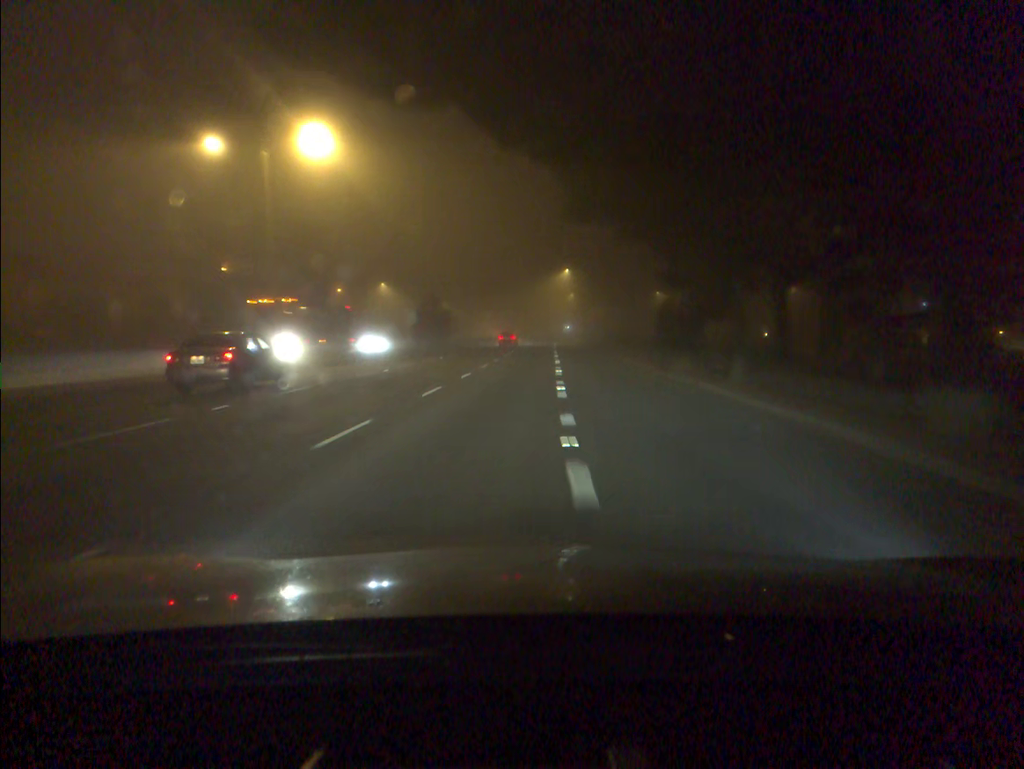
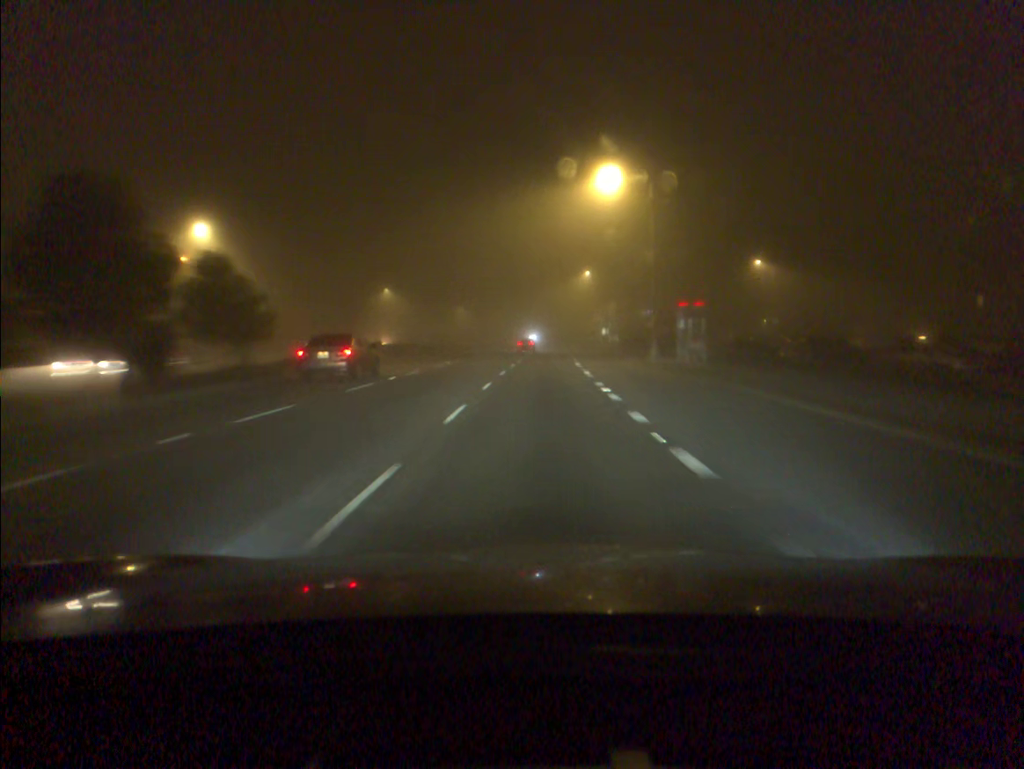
(+0.4, +63.7) m; +1°
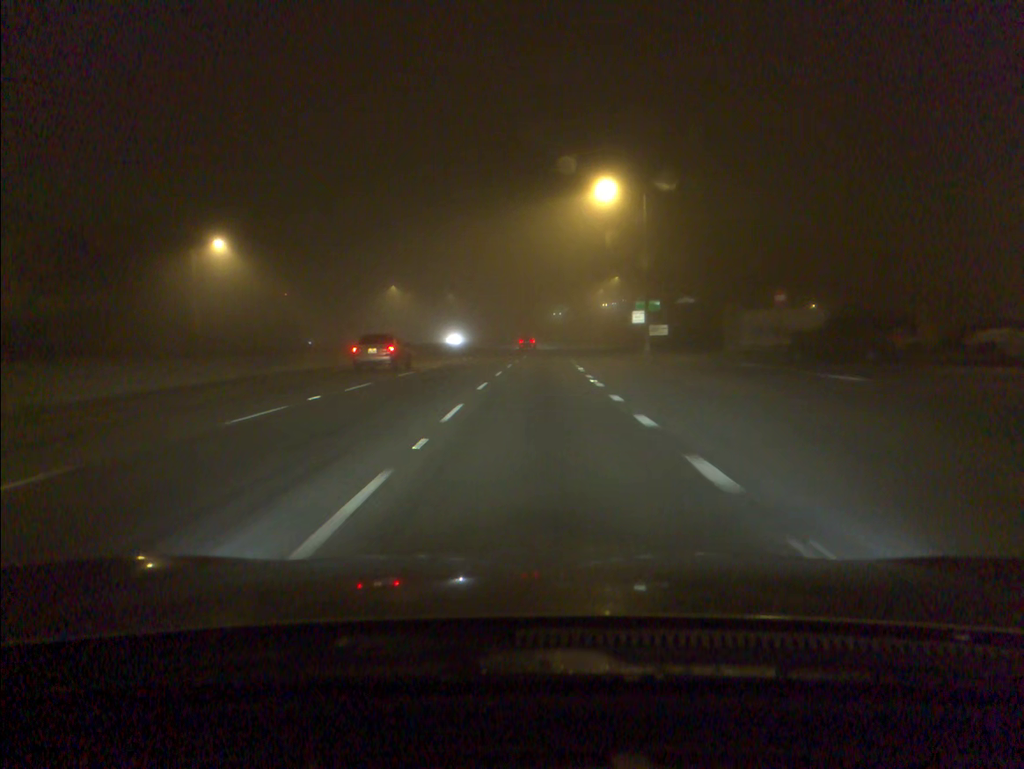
(+1.0, +52.1) m; +2°
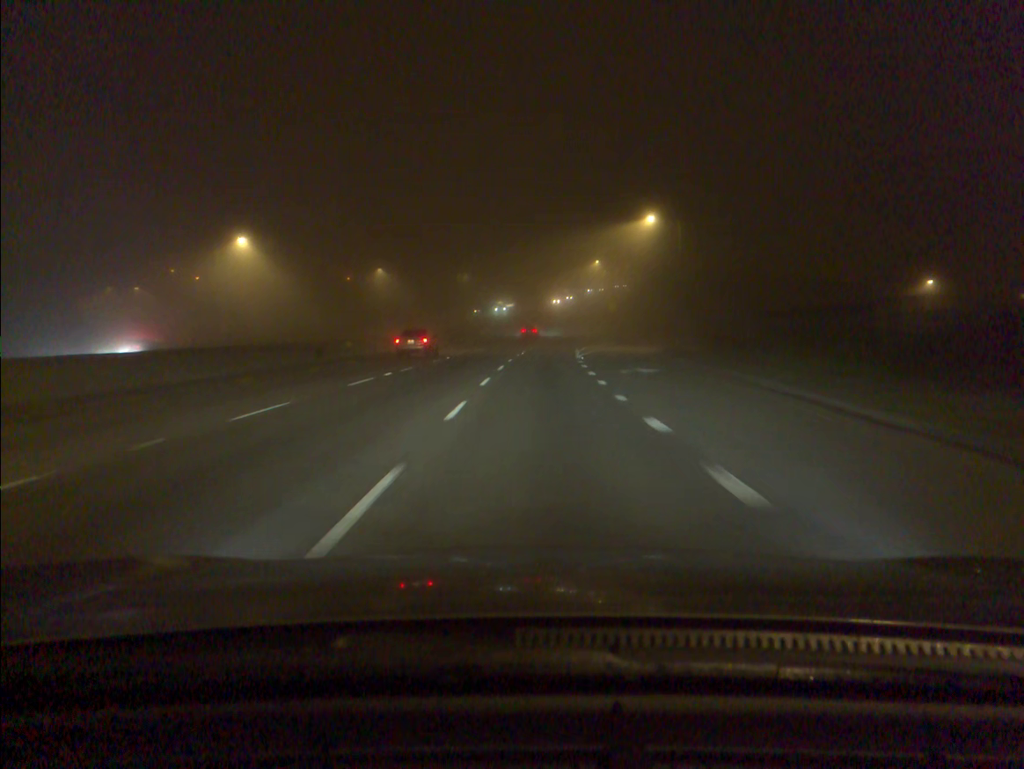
(+0.8, +51.5) m; +2°
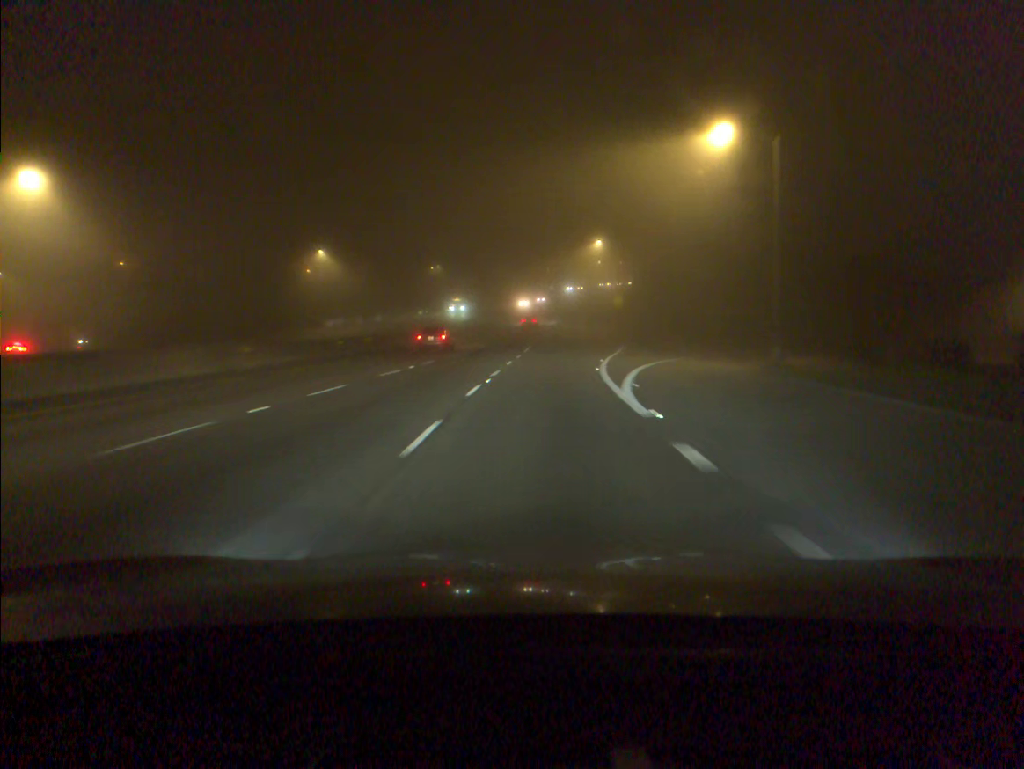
(+0.2, +25.7) m; +1°
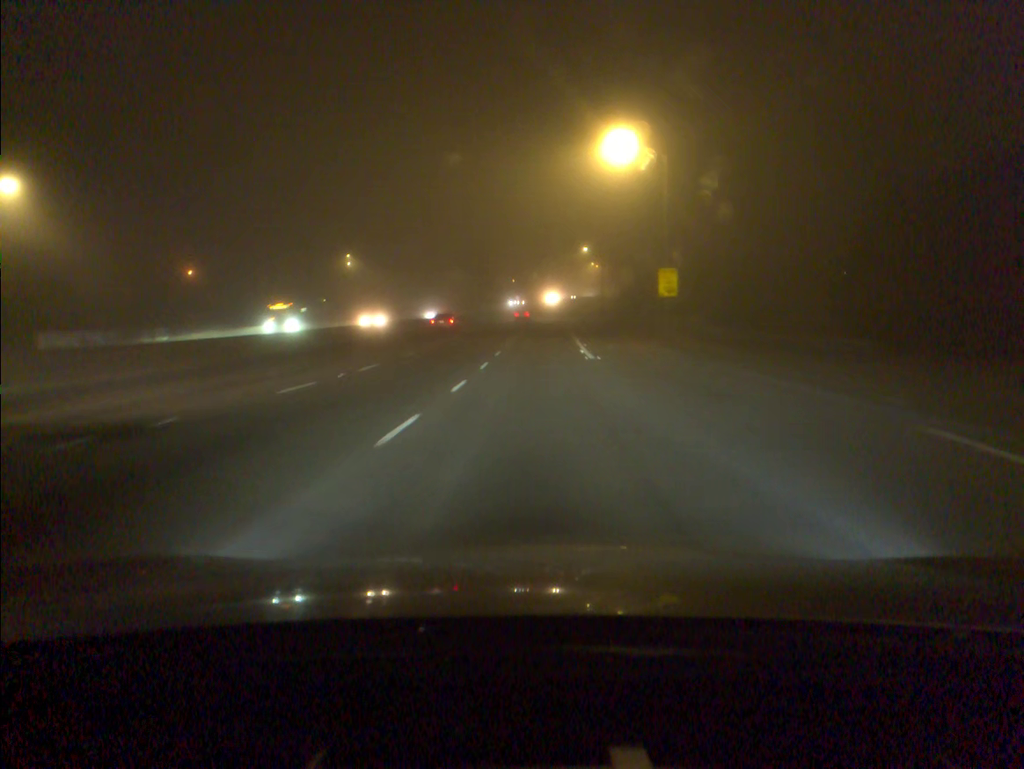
(+1.7, +51.3) m; +3°
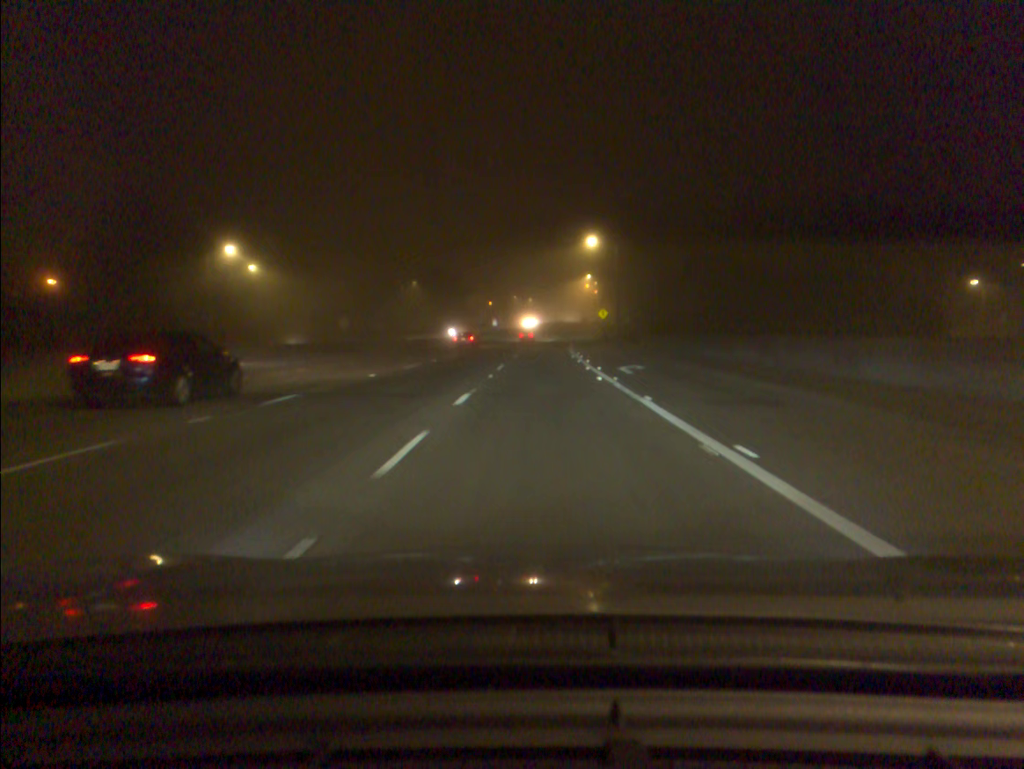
(+0.1, +38.3) m; +1°
